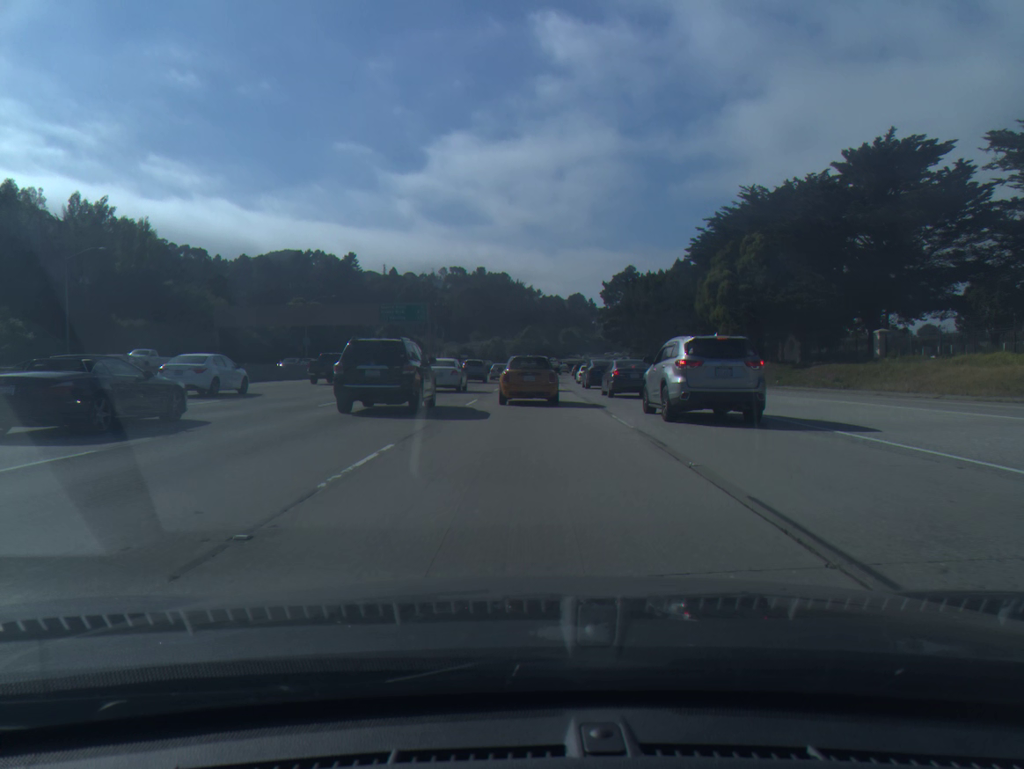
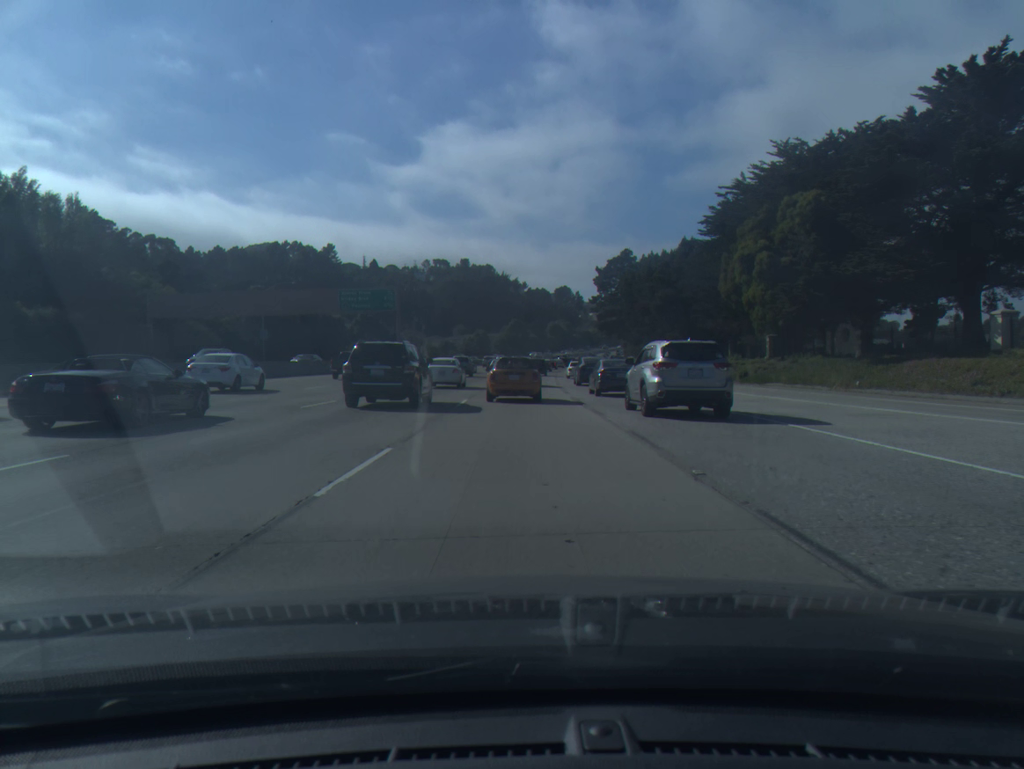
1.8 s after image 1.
(+0.2, +15.0) m; +2°
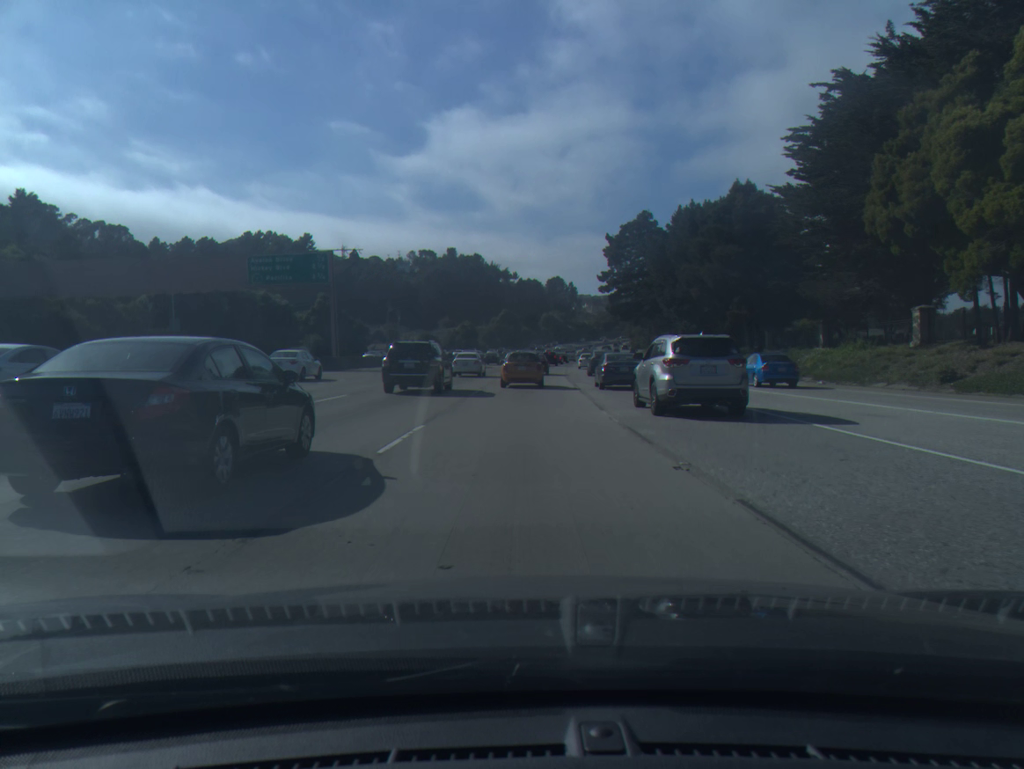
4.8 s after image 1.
(0.0, +28.4) m; 0°
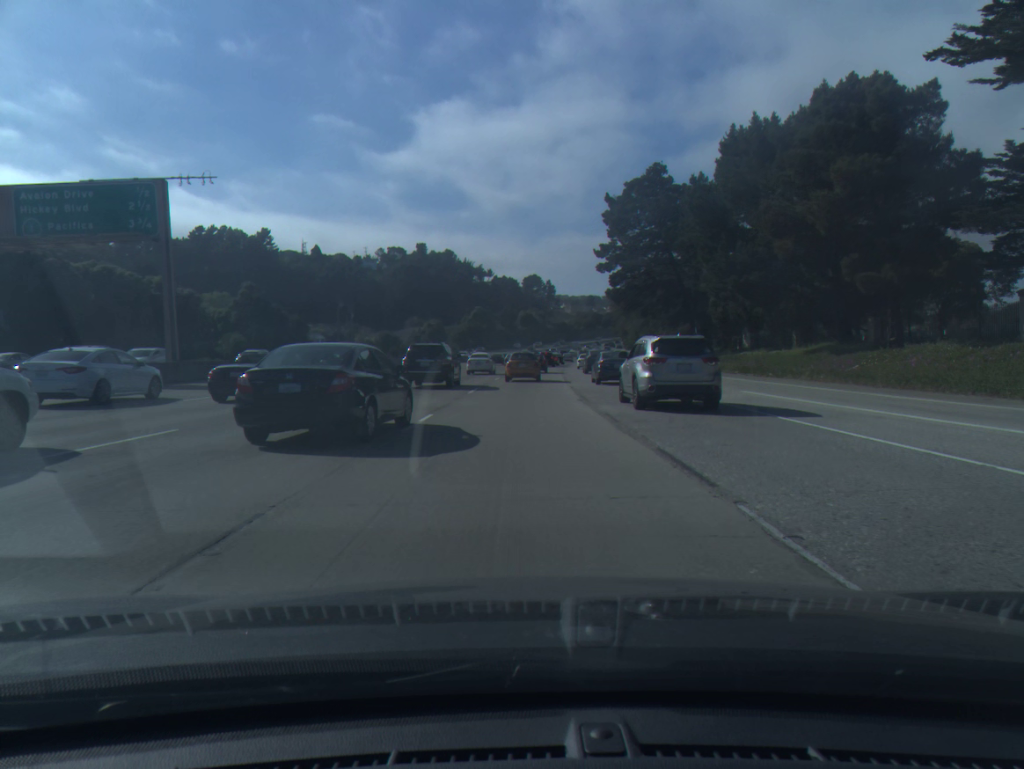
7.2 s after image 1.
(+0.4, +26.1) m; +2°
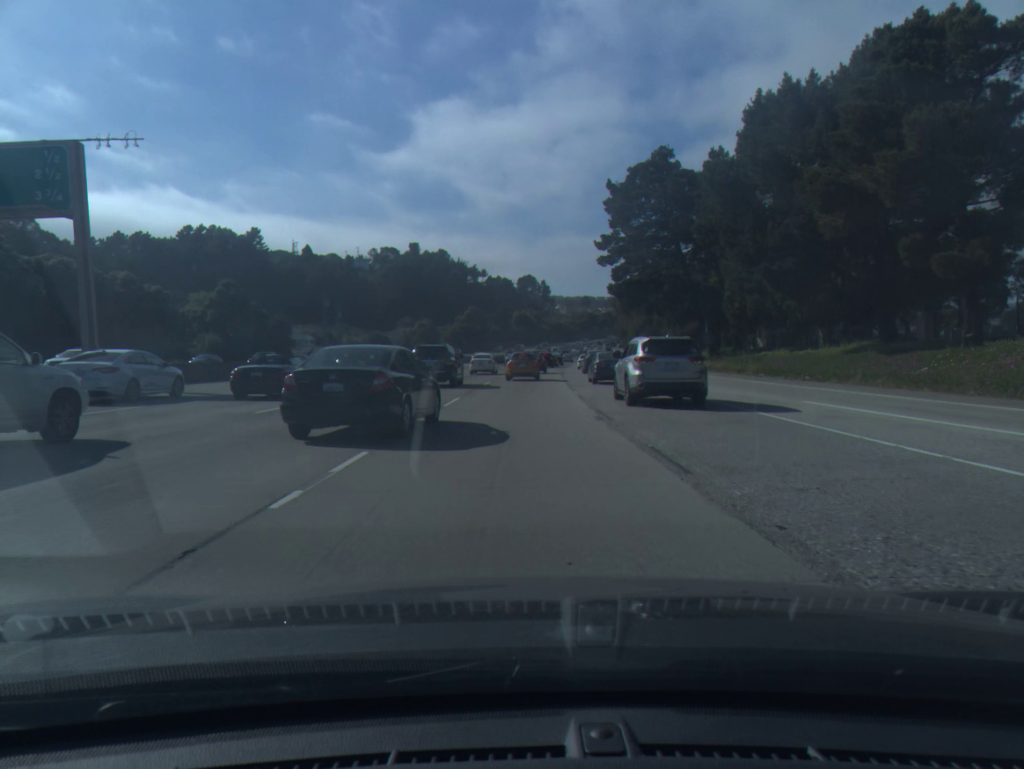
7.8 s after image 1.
(0.0, +6.6) m; 0°
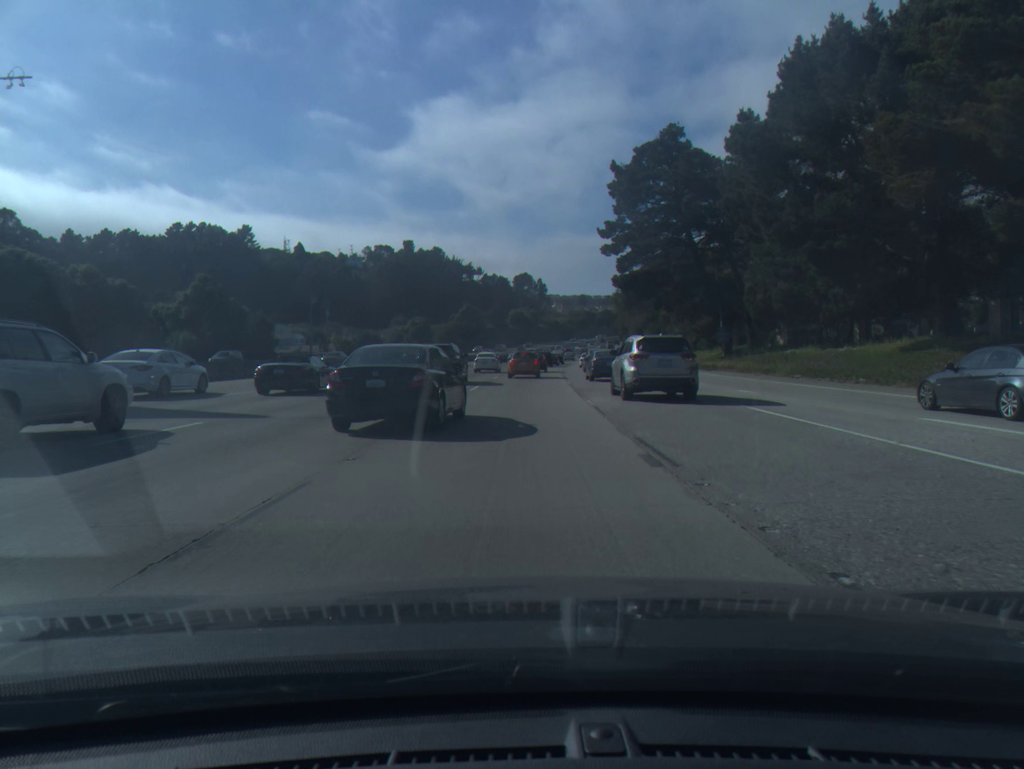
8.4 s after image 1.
(0.0, +6.6) m; 0°
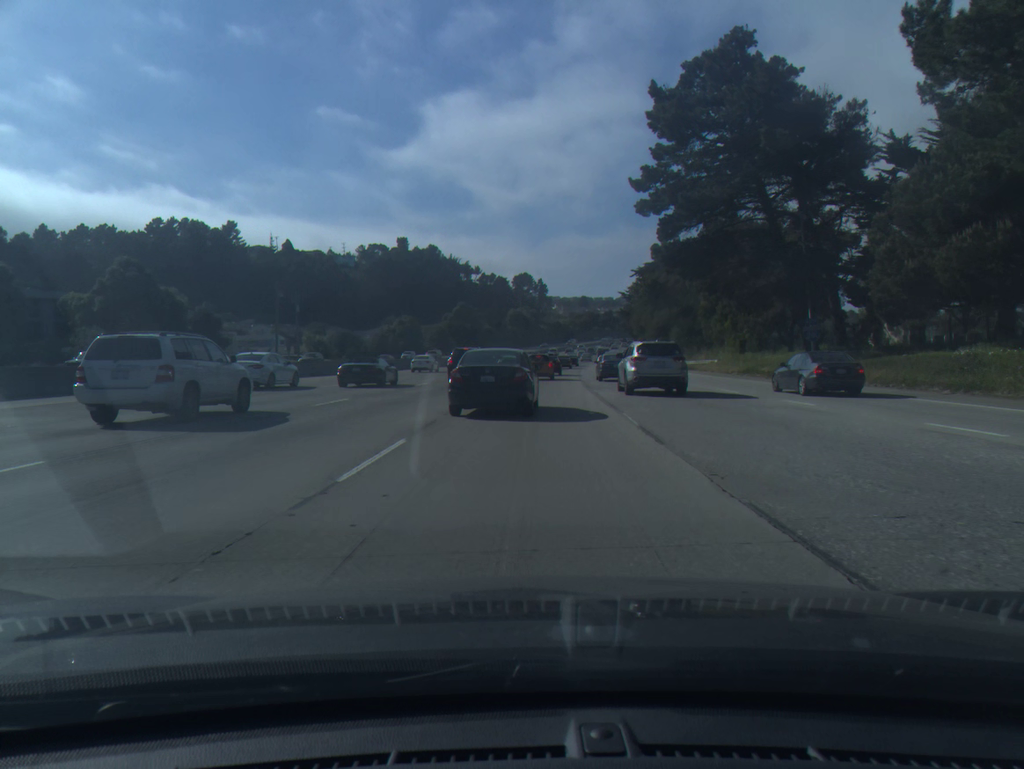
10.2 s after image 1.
(0.0, +19.8) m; 0°
